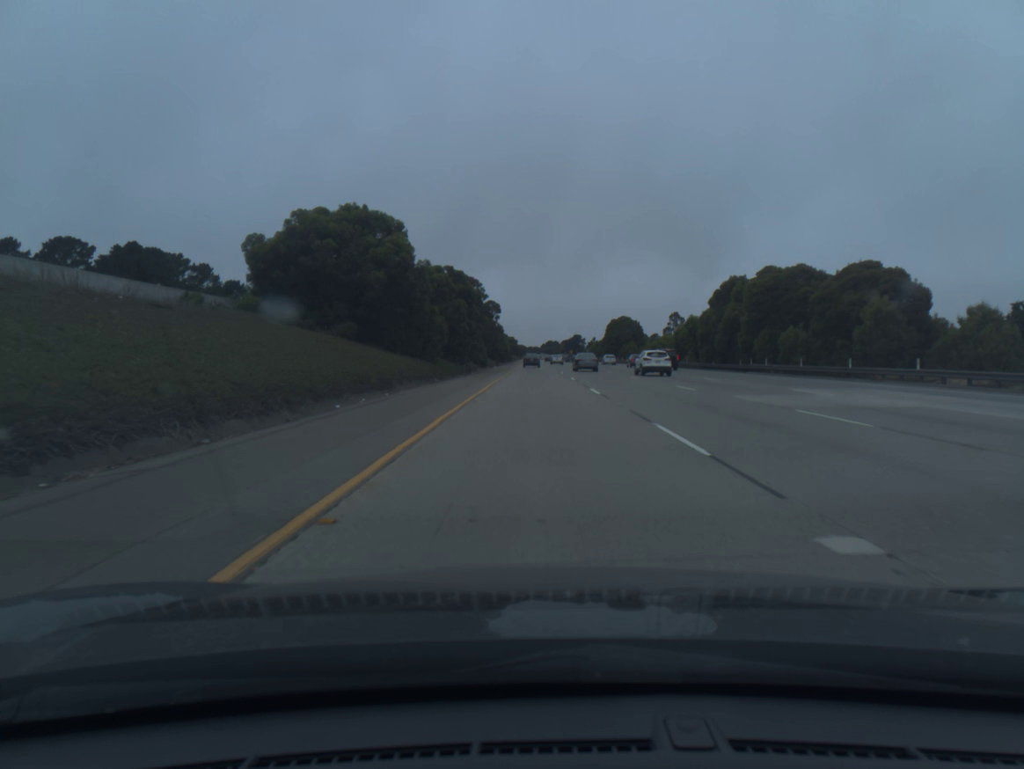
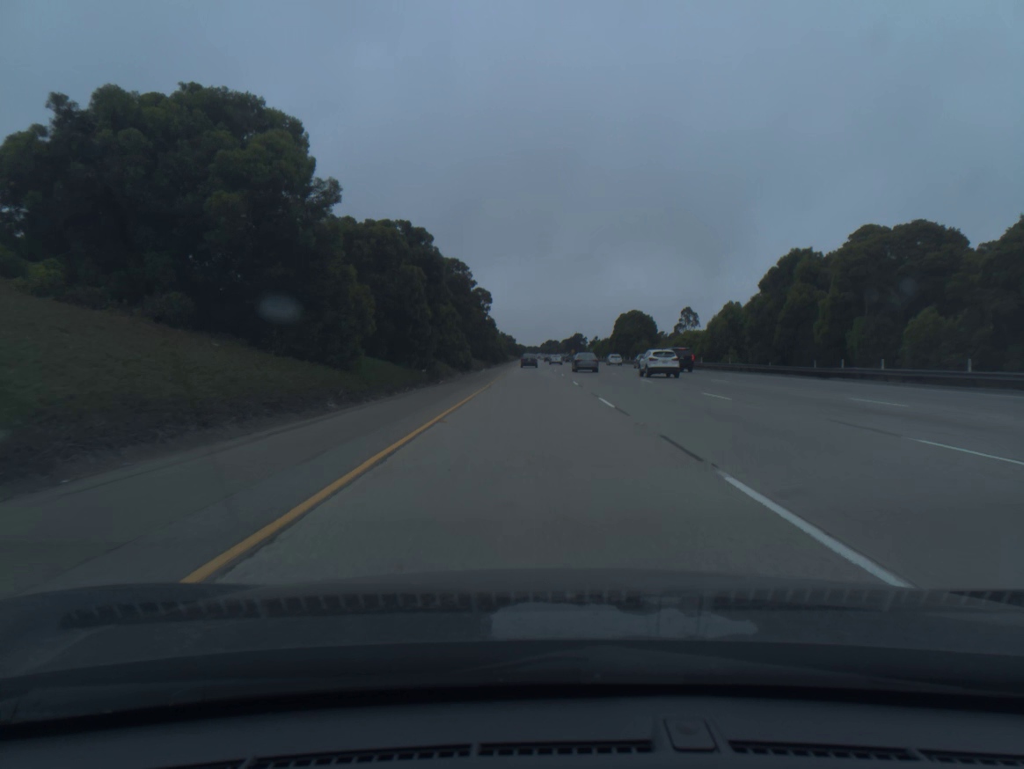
(0.0, +20.1) m; 0°
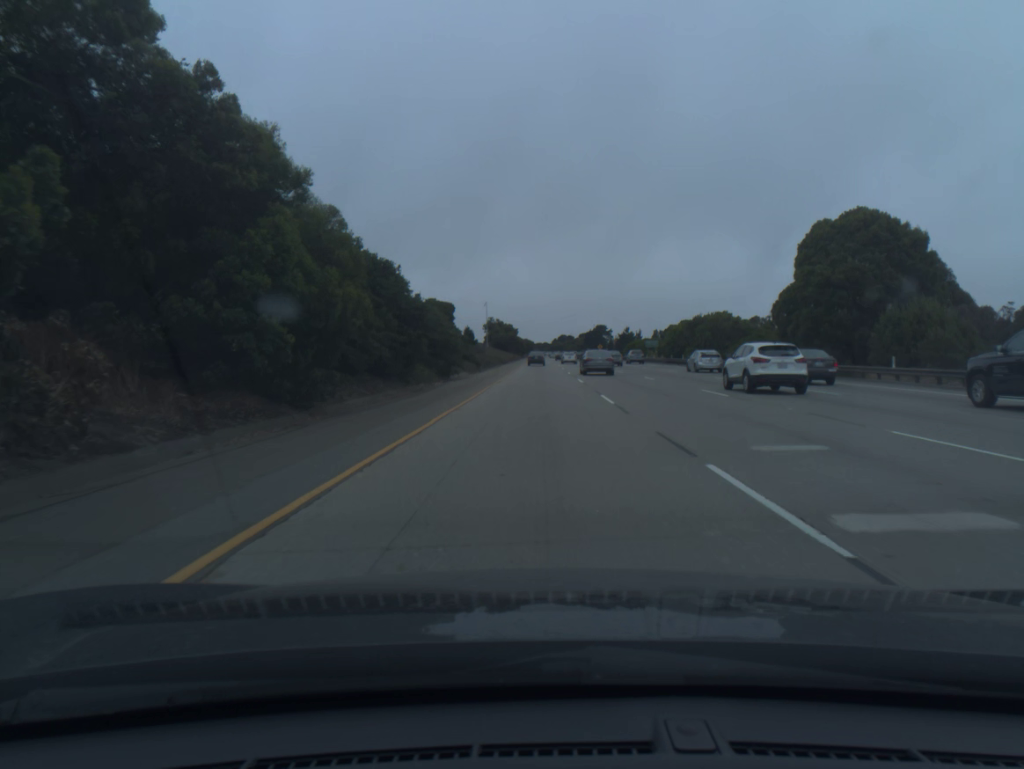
(-0.6, +101.3) m; -1°
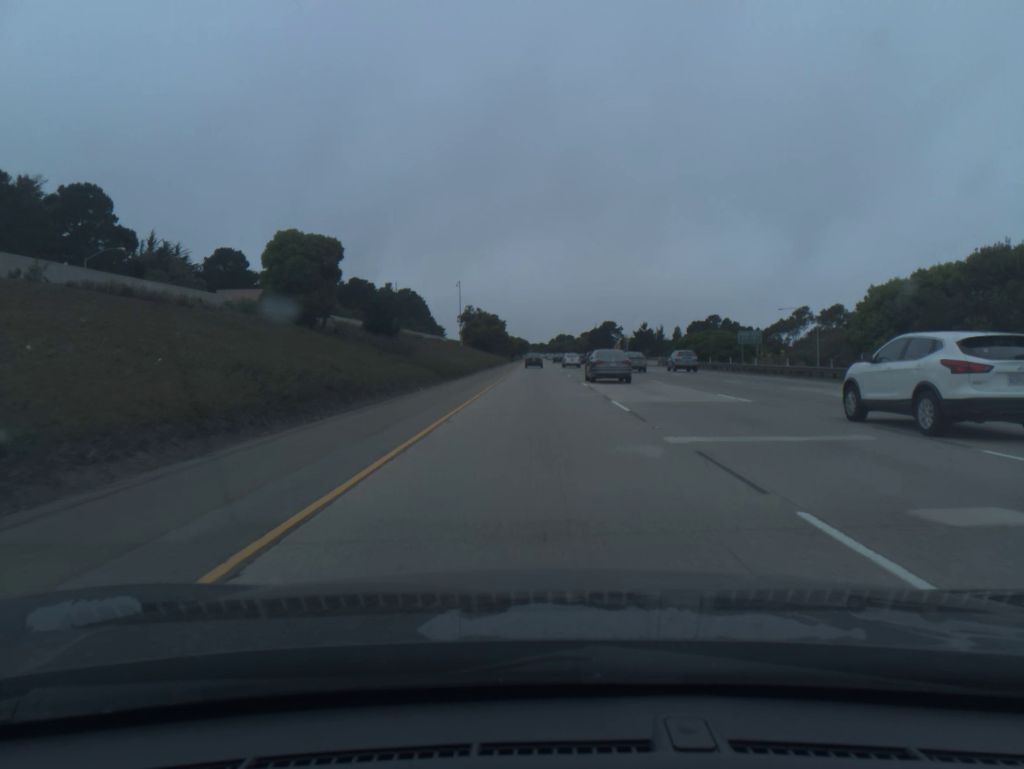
(+0.1, +61.1) m; 0°
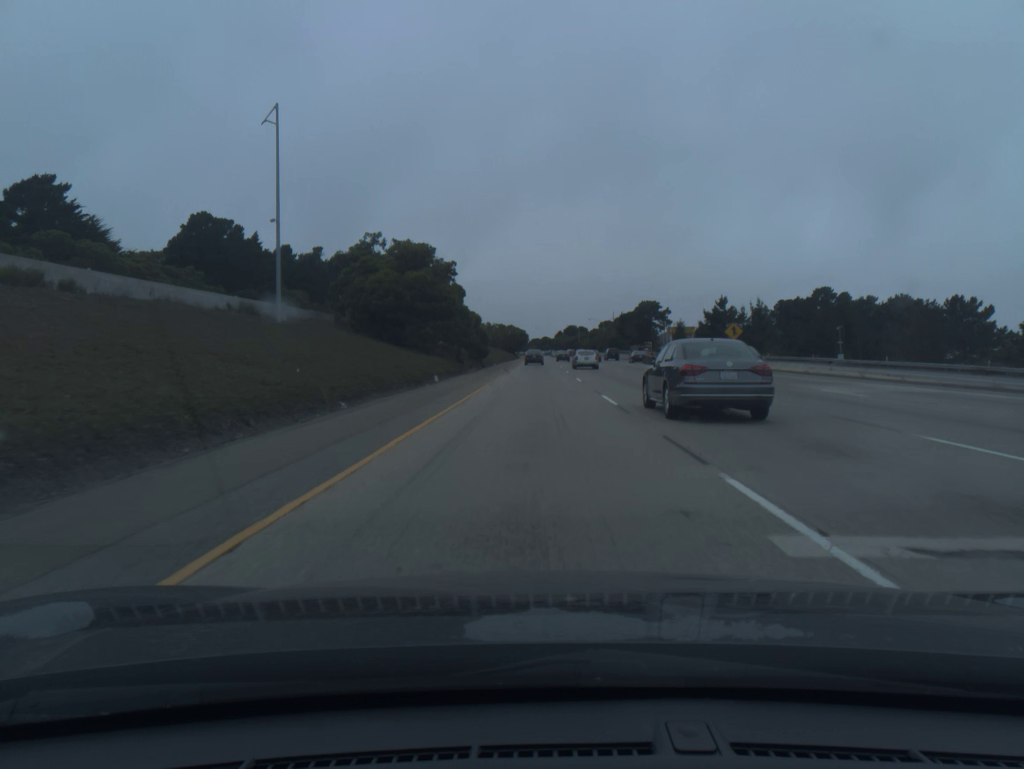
(+0.2, +100.9) m; 0°
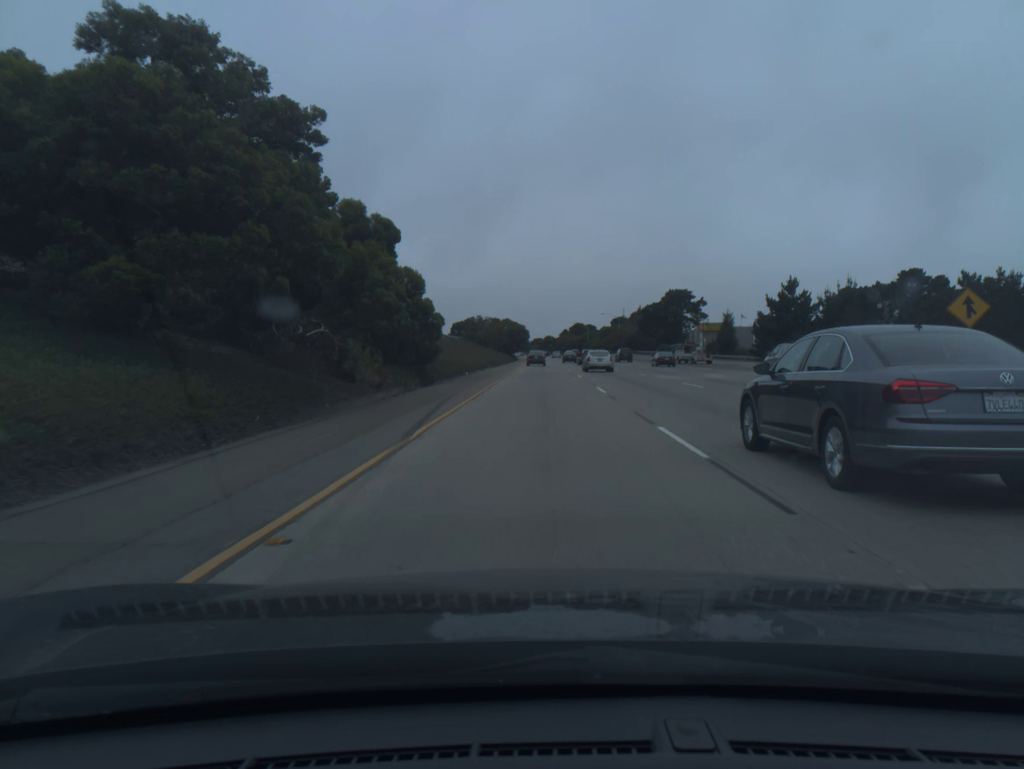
(-0.1, +38.9) m; 0°
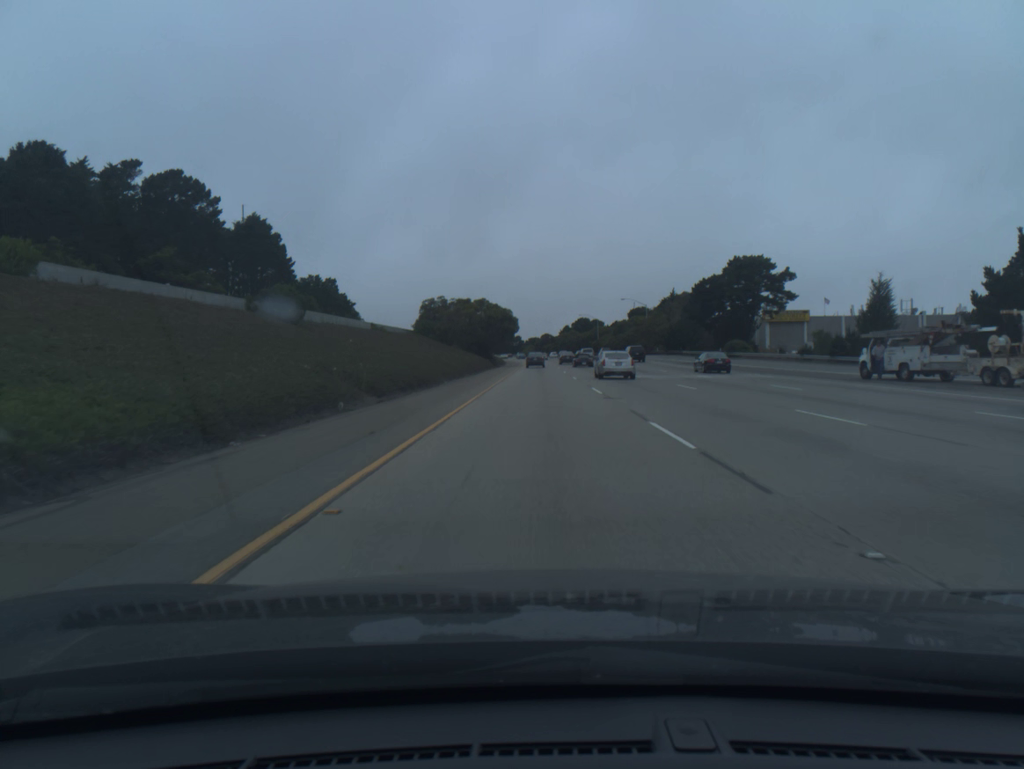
(+0.2, +57.3) m; 0°
